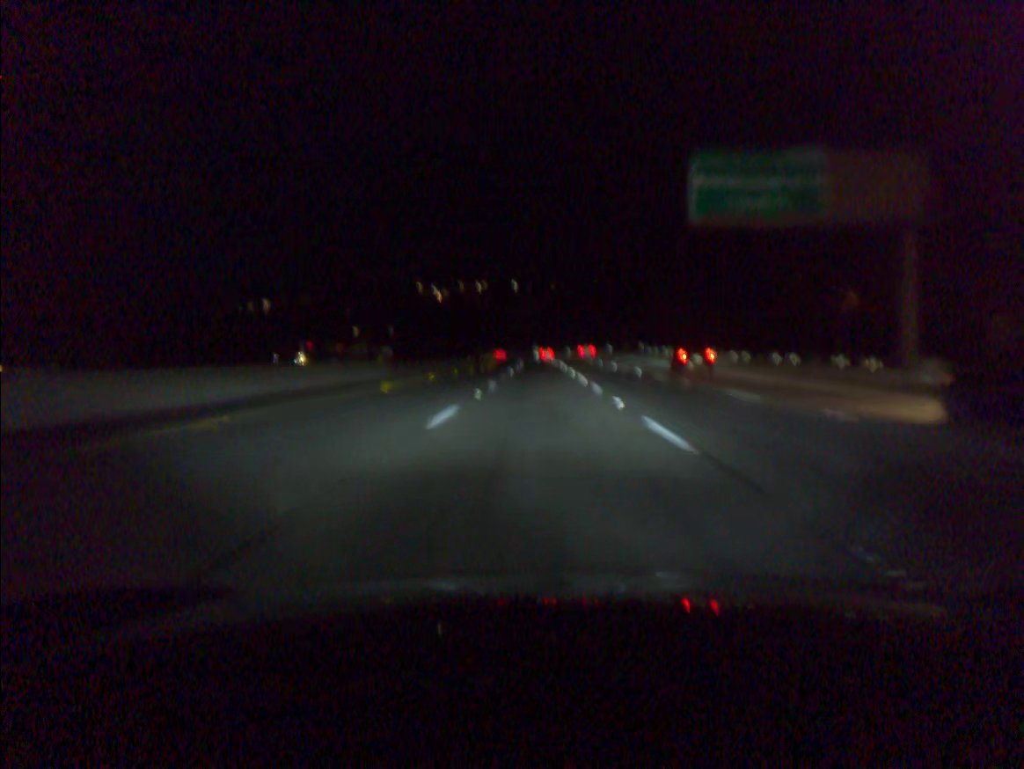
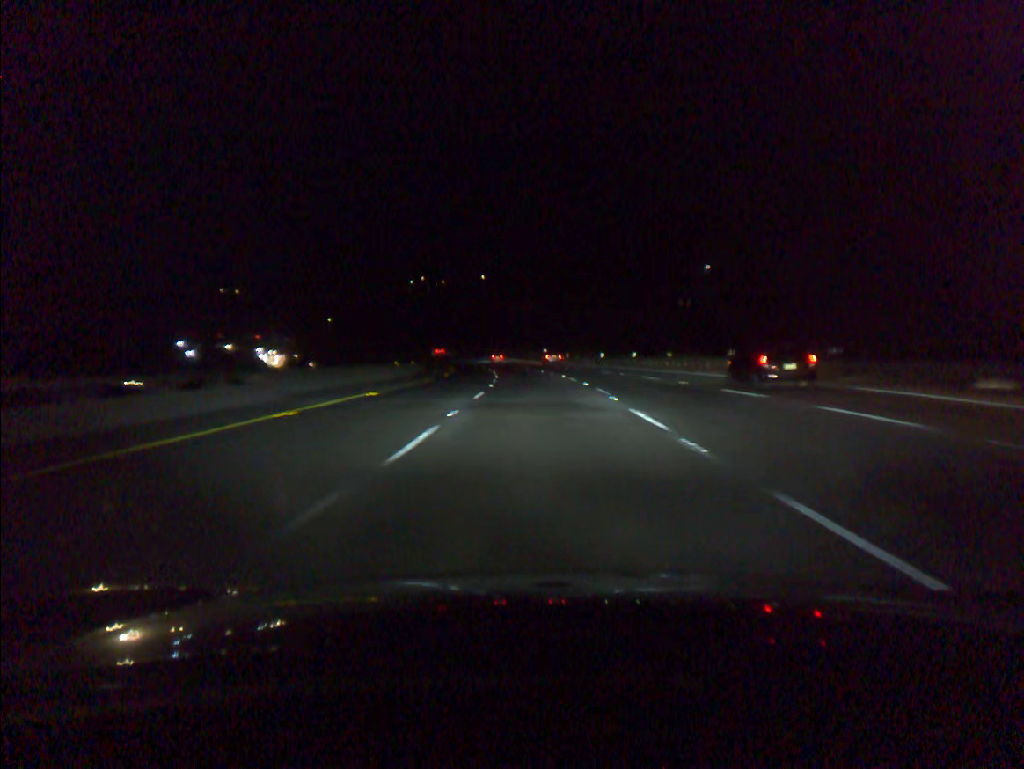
(-0.3, +74.7) m; -1°
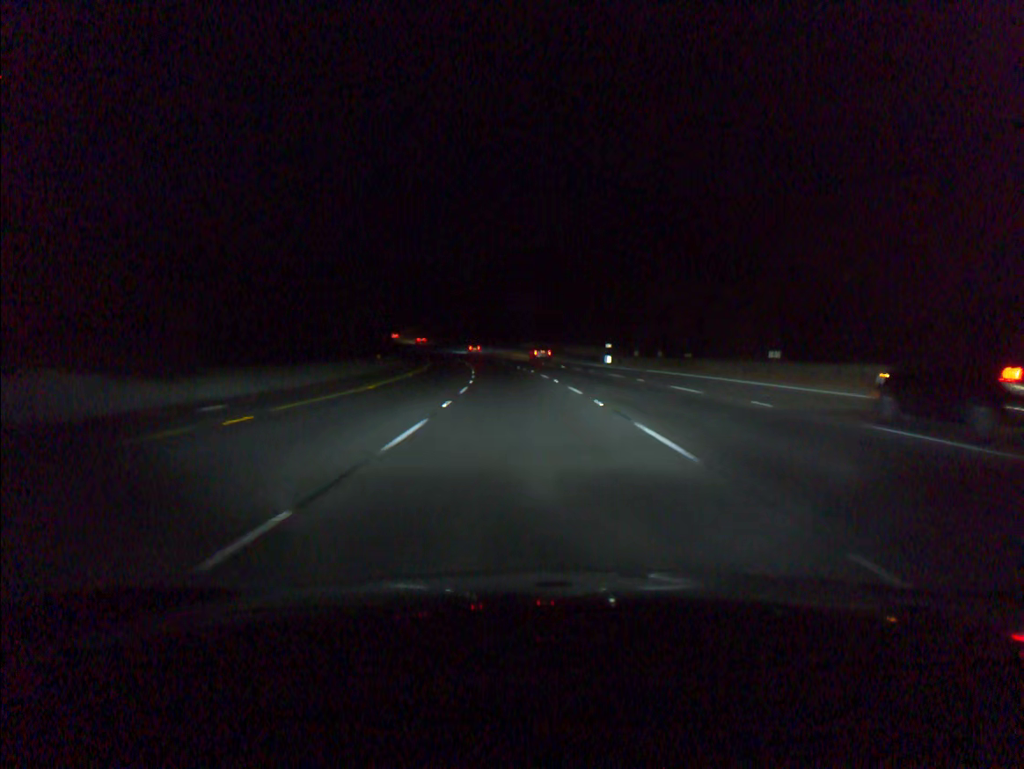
(-1.3, +55.8) m; -3°
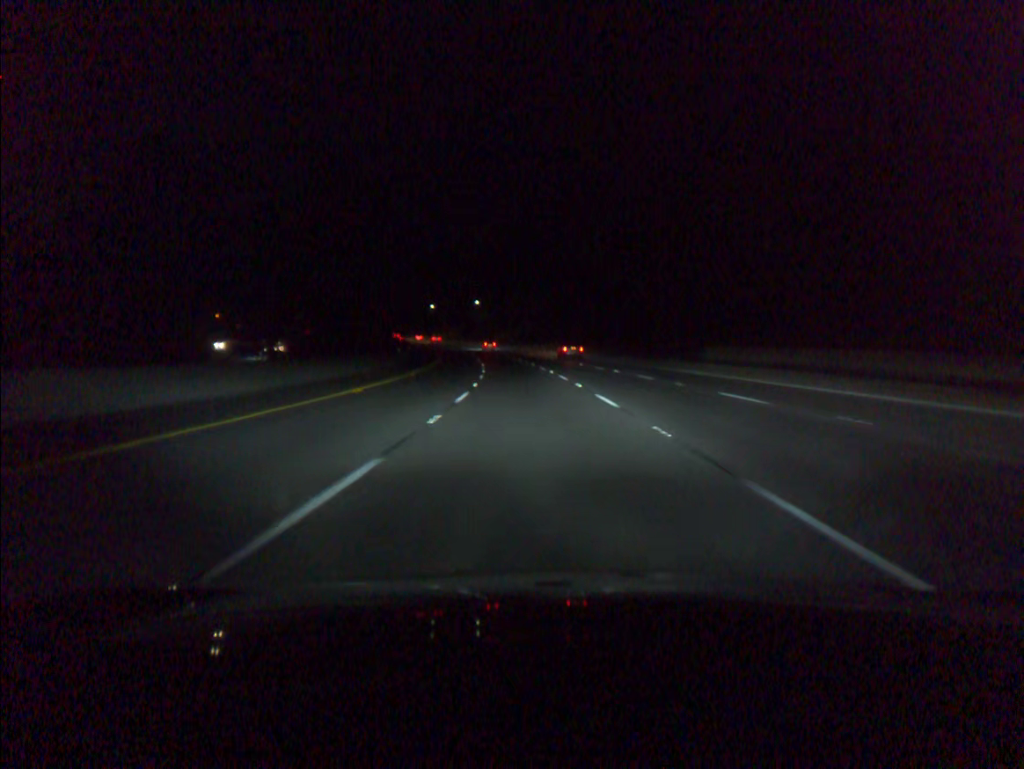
(-7.7, +92.7) m; -9°
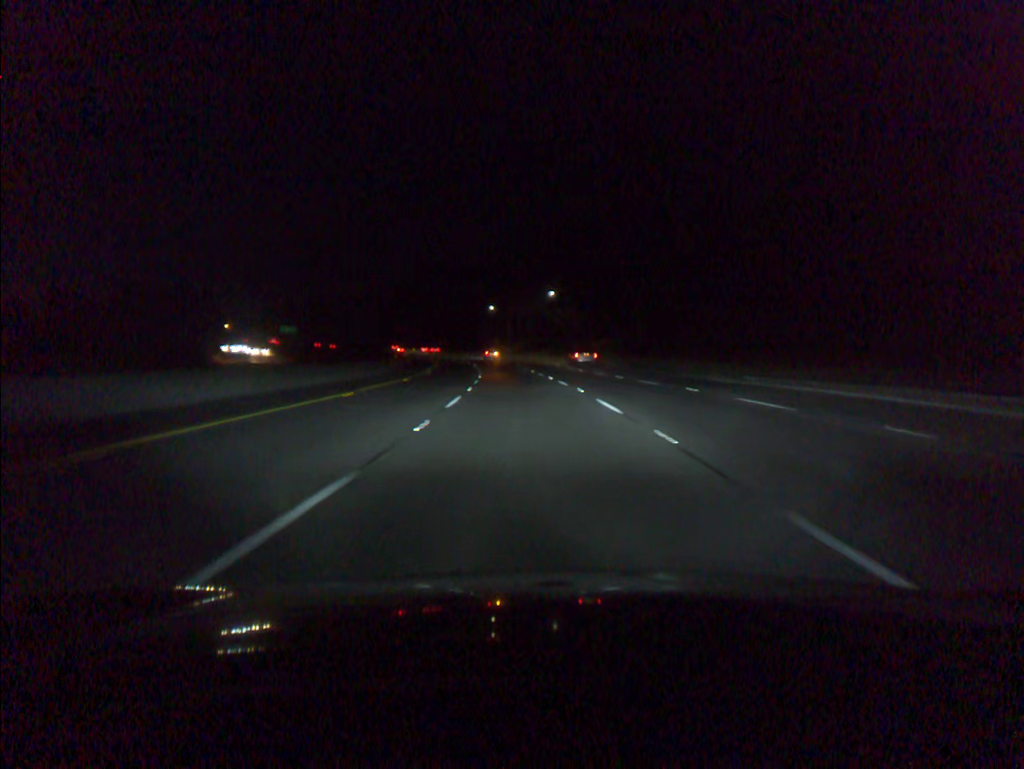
(-4.1, +73.9) m; -6°
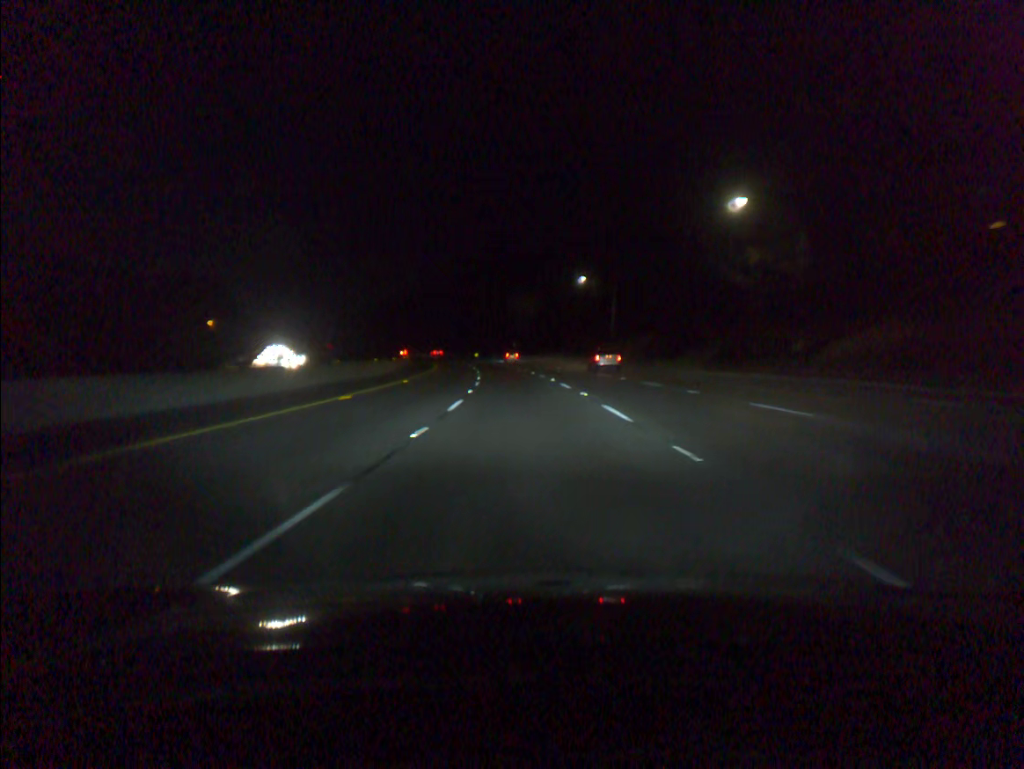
(-4.3, +73.5) m; -7°
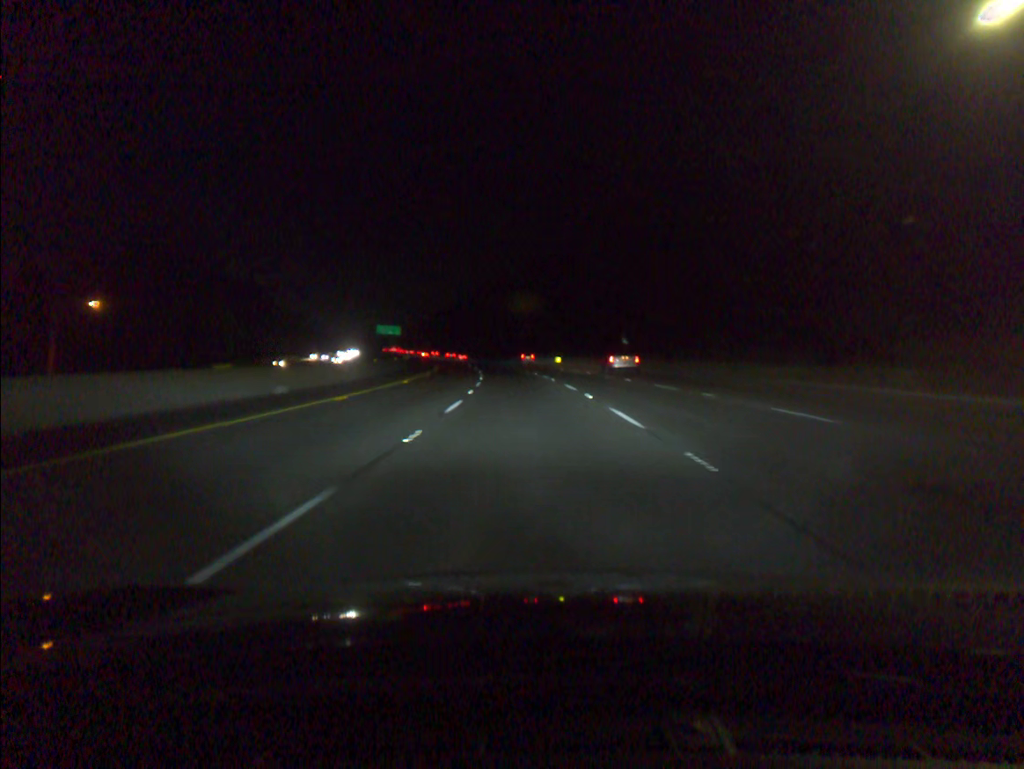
(-4.5, +73.7) m; -7°
